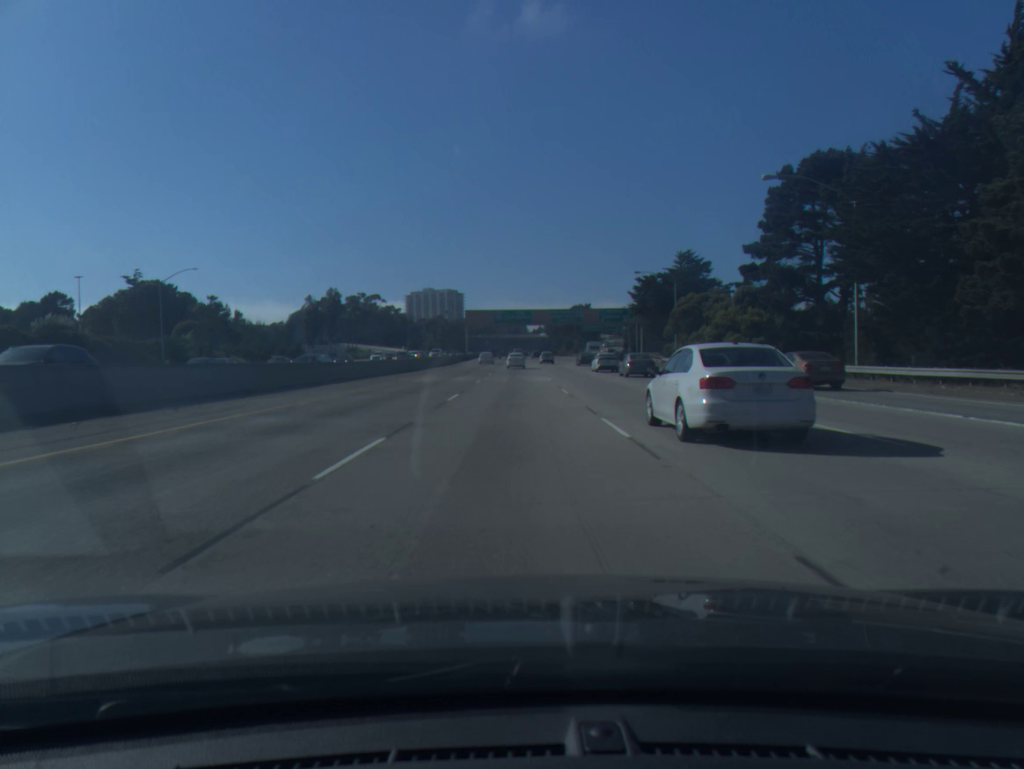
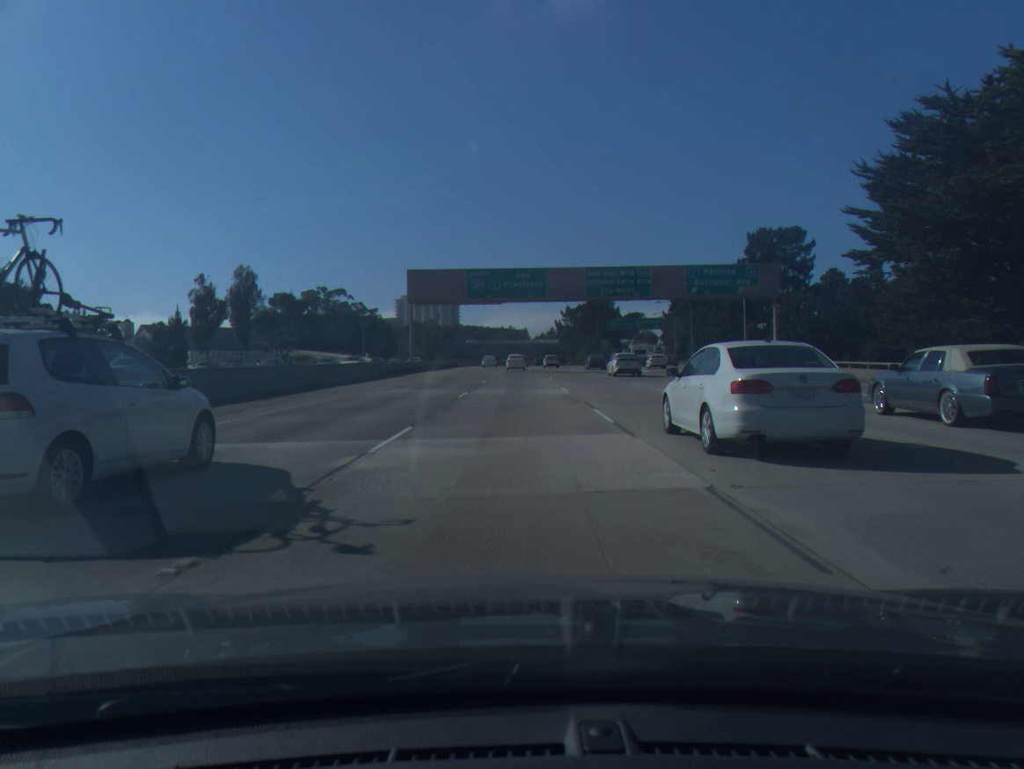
(0.0, +70.1) m; 0°
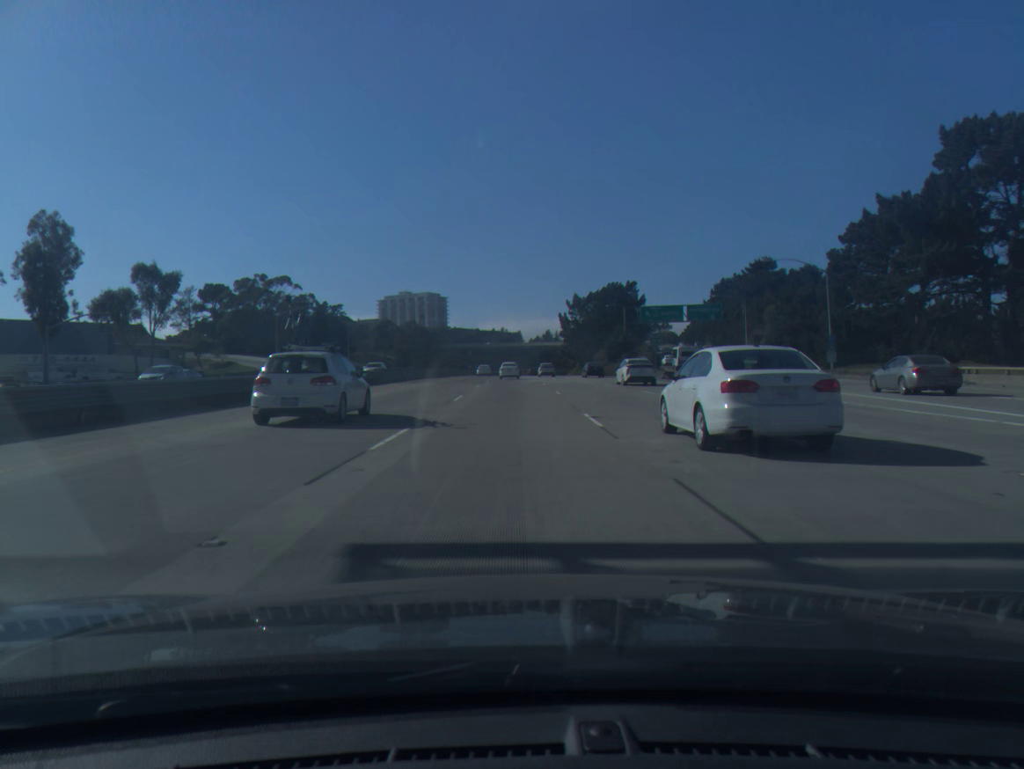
(+0.3, +58.2) m; +1°
